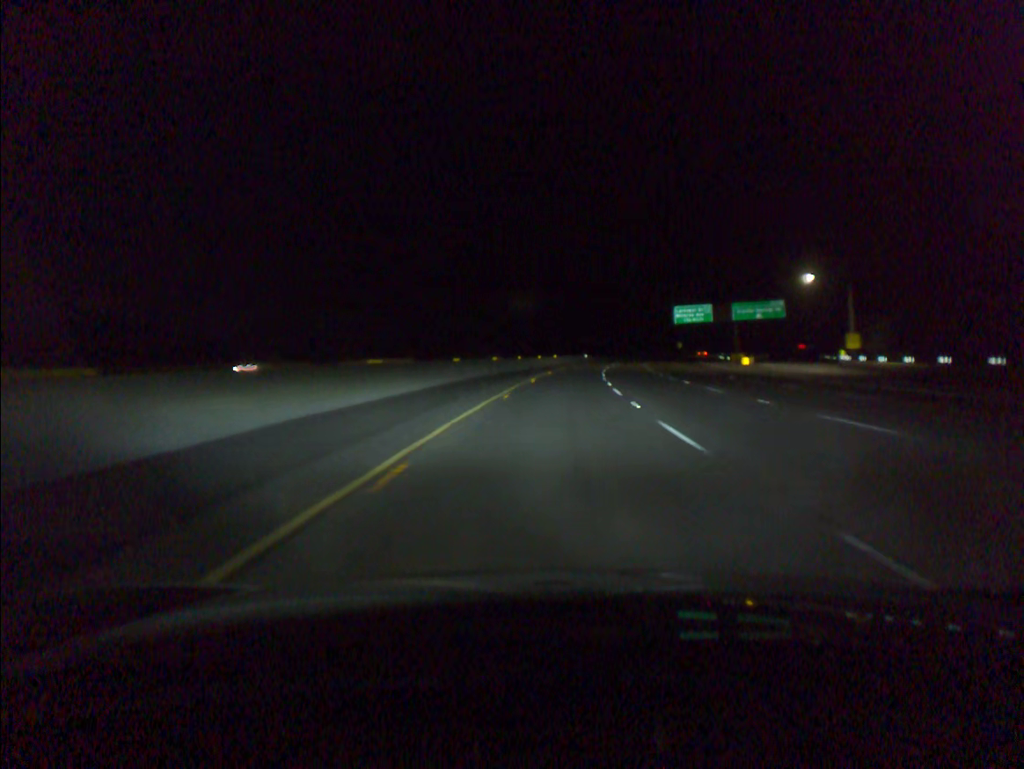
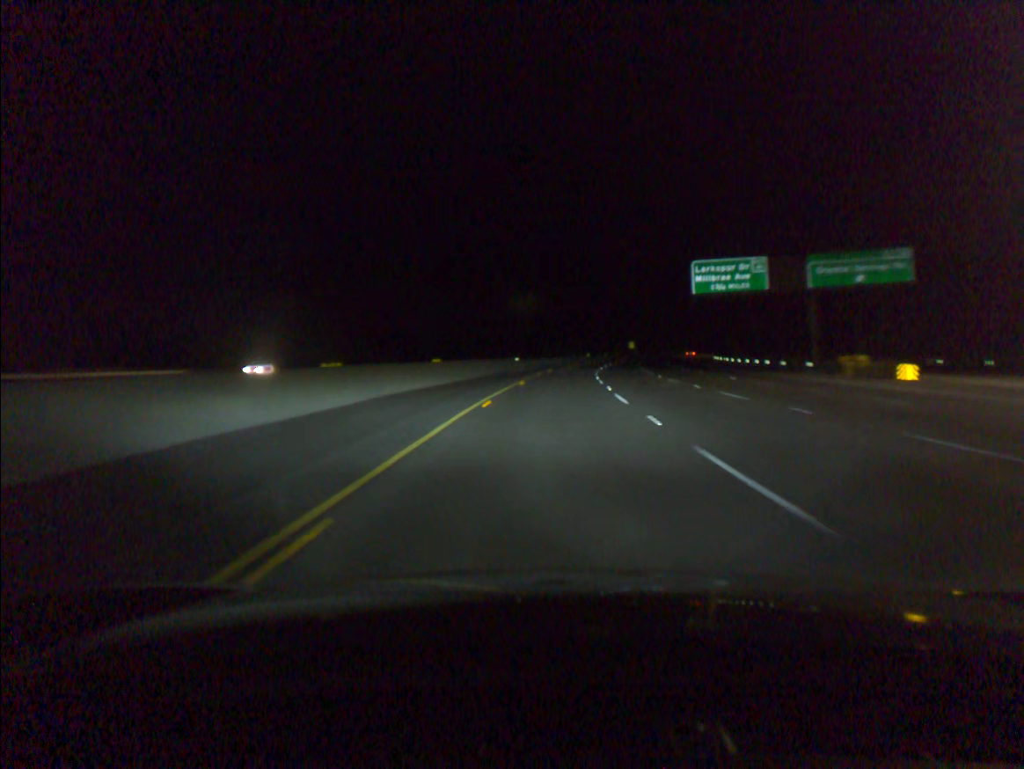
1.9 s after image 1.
(+2.9, +61.3) m; +6°
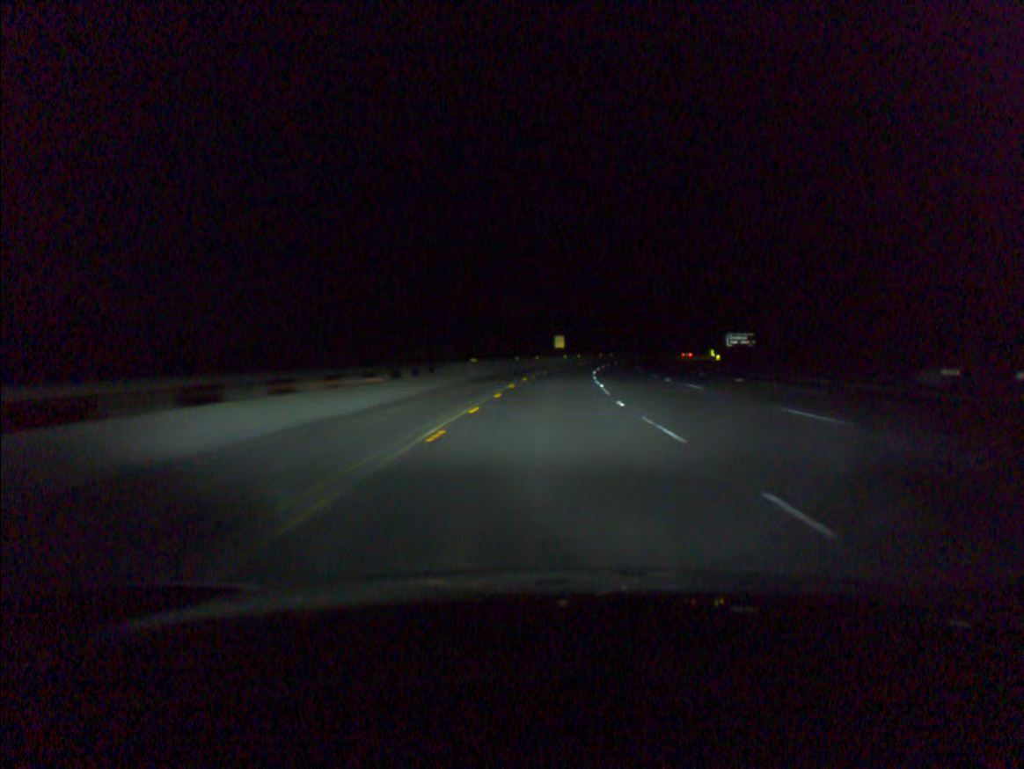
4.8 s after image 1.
(+6.3, +94.3) m; +8°
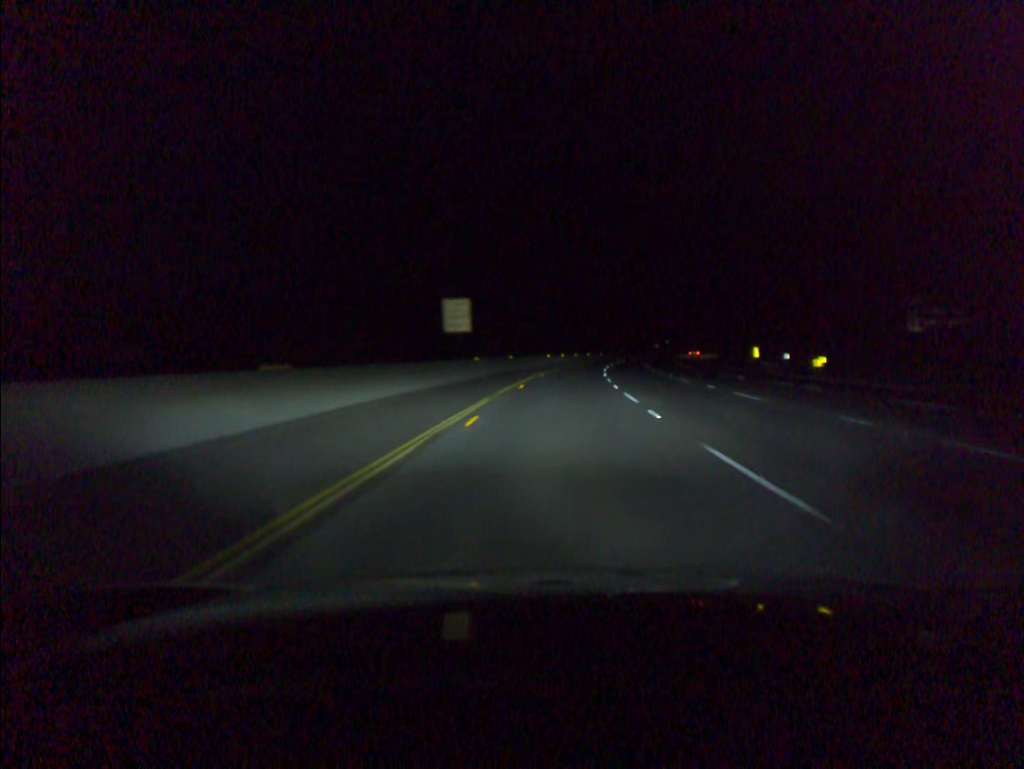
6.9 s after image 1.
(+3.1, +70.2) m; +5°
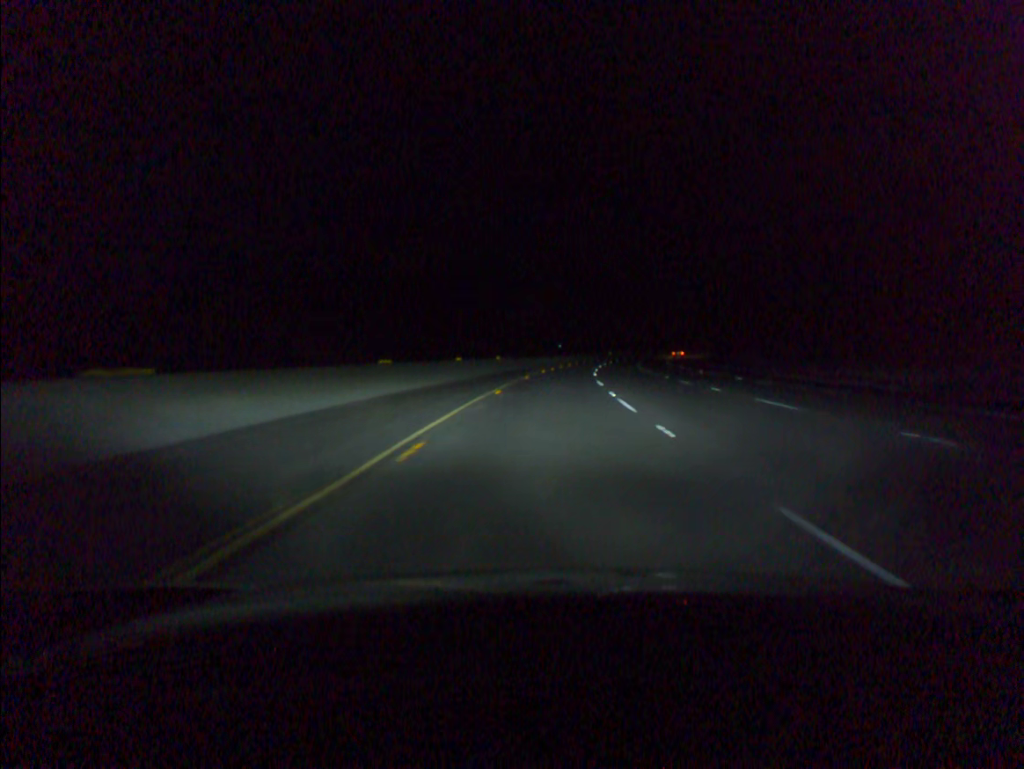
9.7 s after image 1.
(+6.6, +91.0) m; +8°
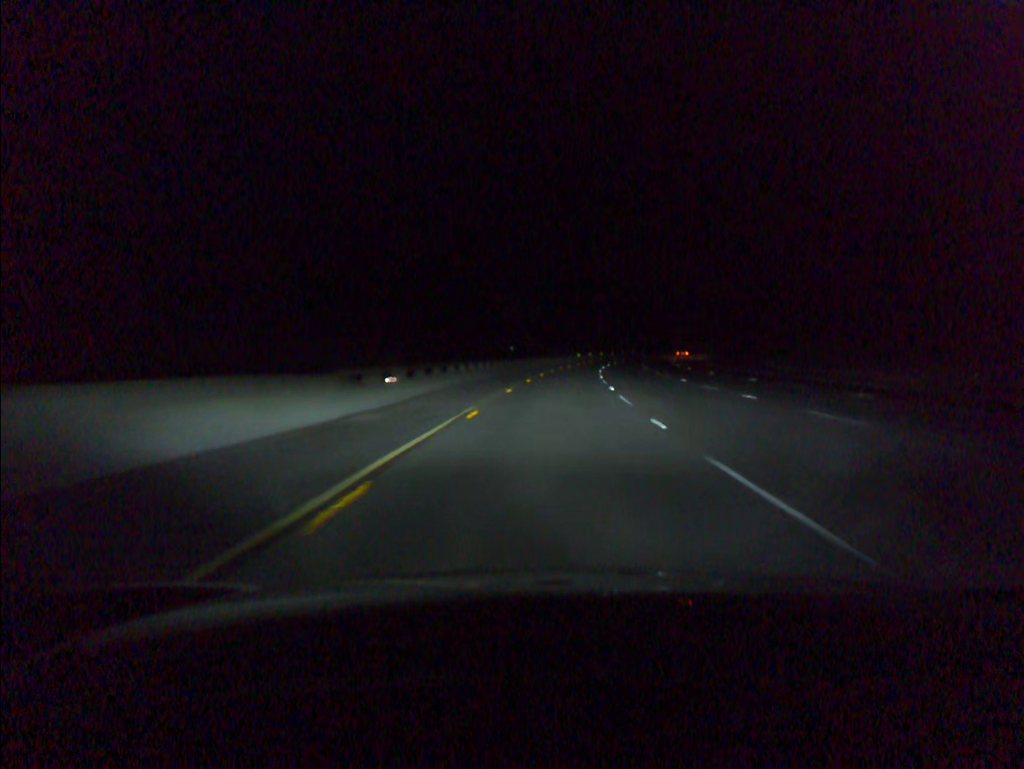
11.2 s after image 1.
(+1.4, +47.3) m; +3°
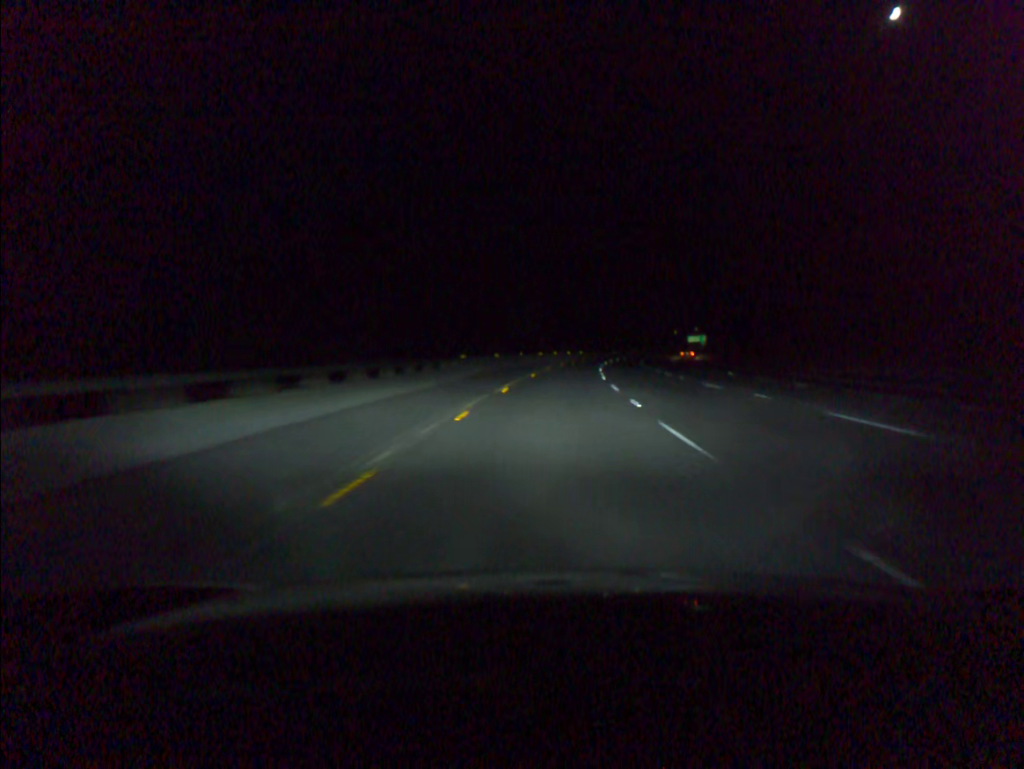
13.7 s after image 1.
(+5.1, +83.1) m; +7°
